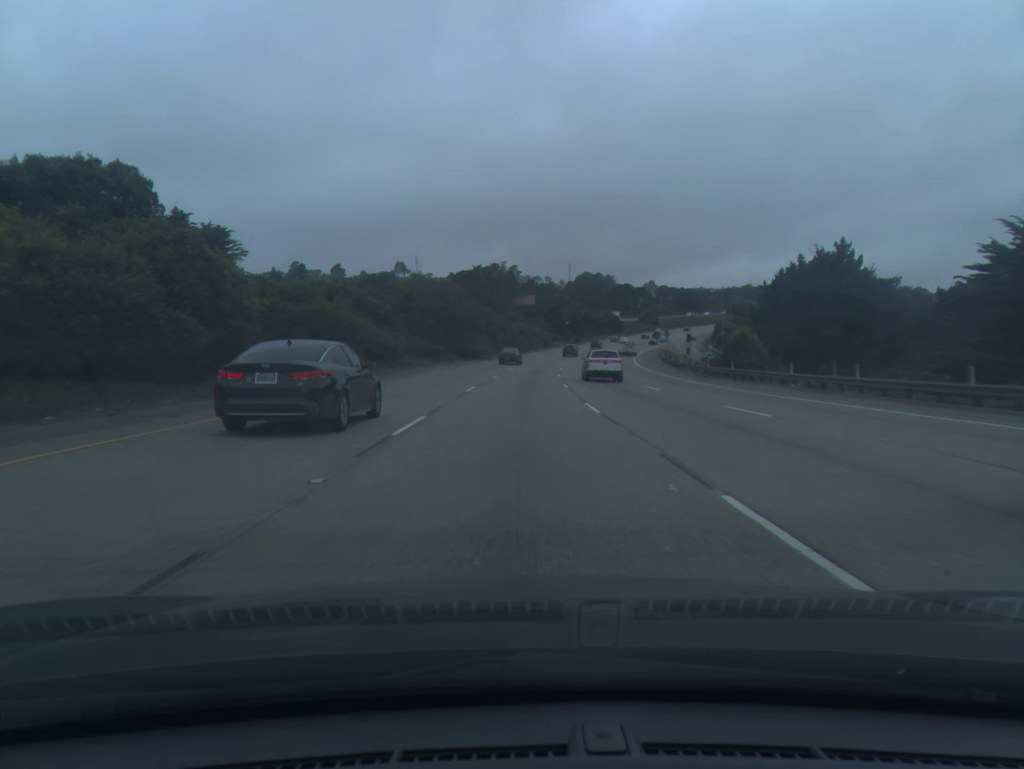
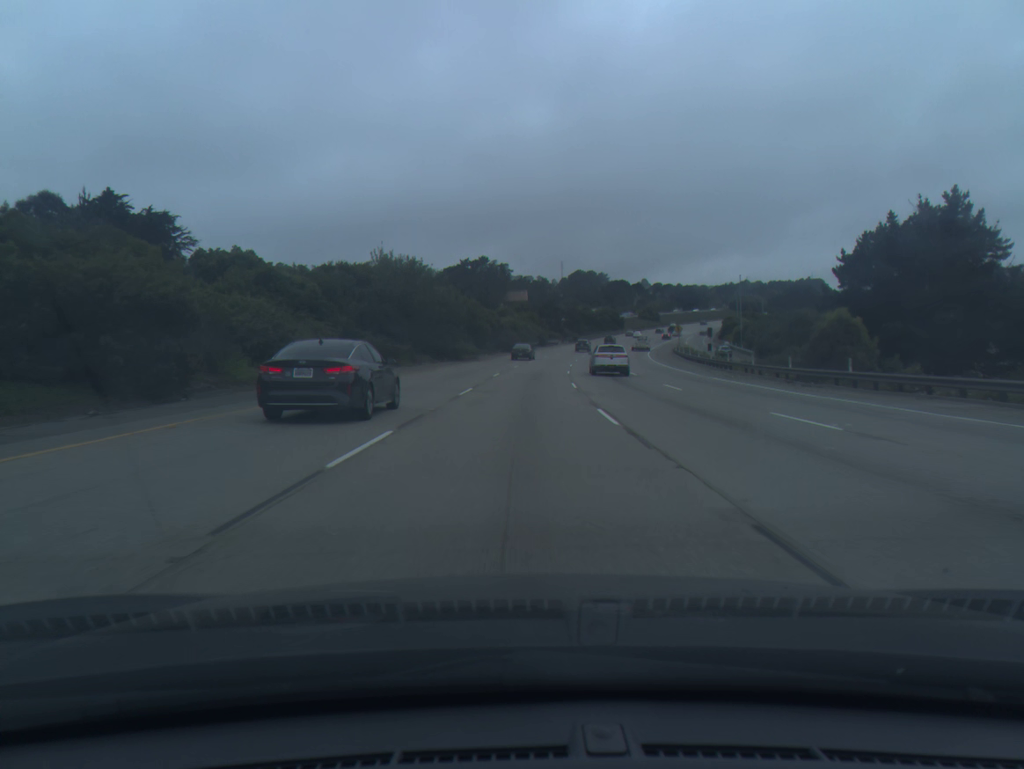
(+0.1, +18.6) m; 0°
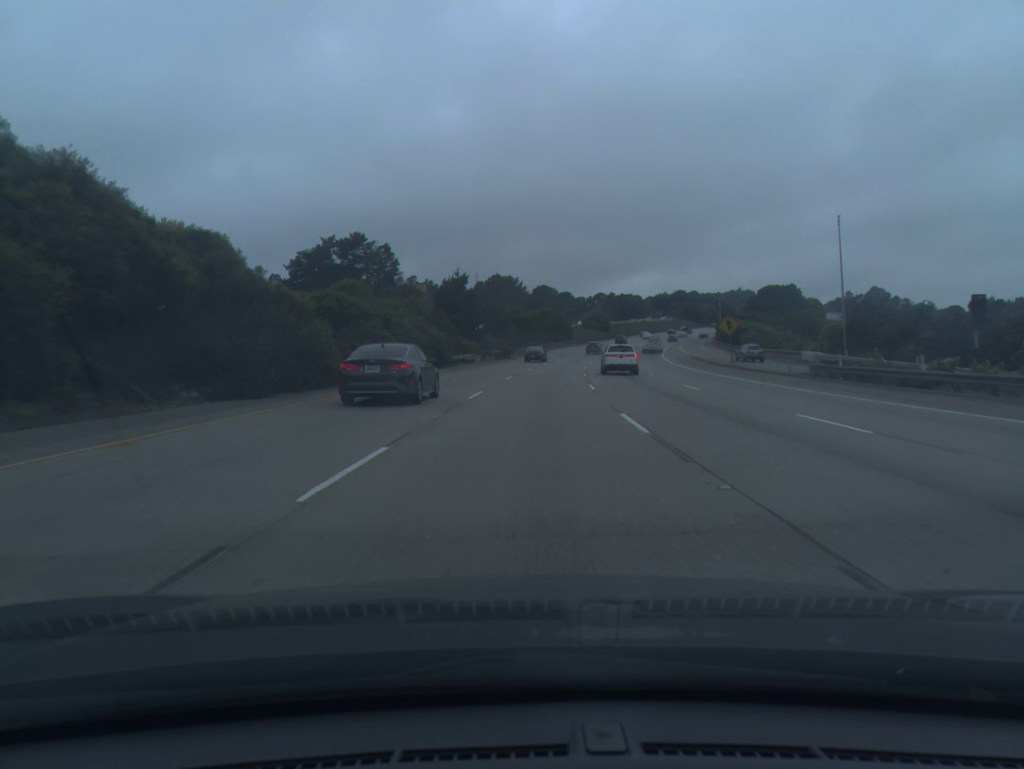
(+3.4, +74.1) m; +6°
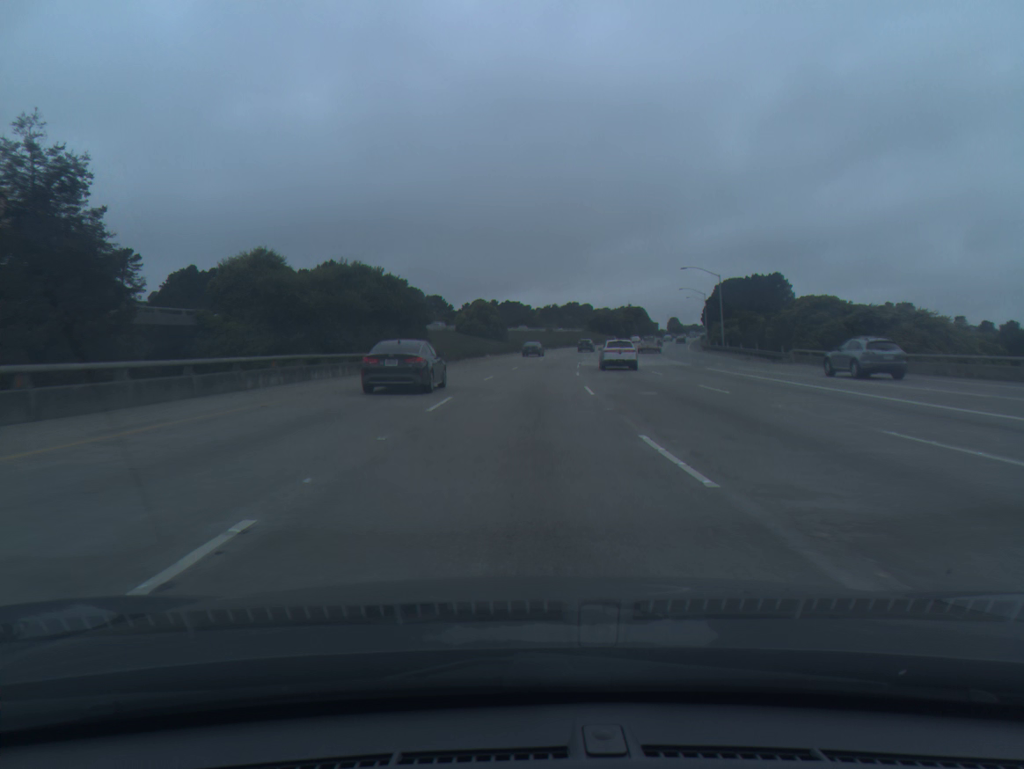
(+7.2, +91.7) m; +9°
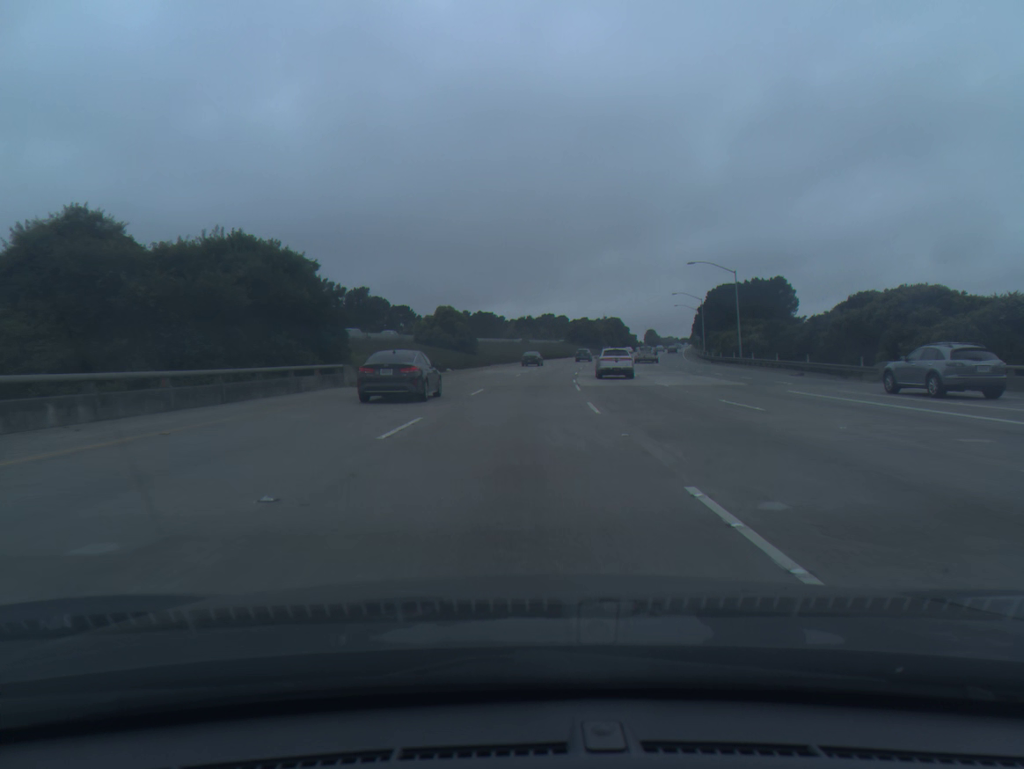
(+0.3, +18.3) m; +2°
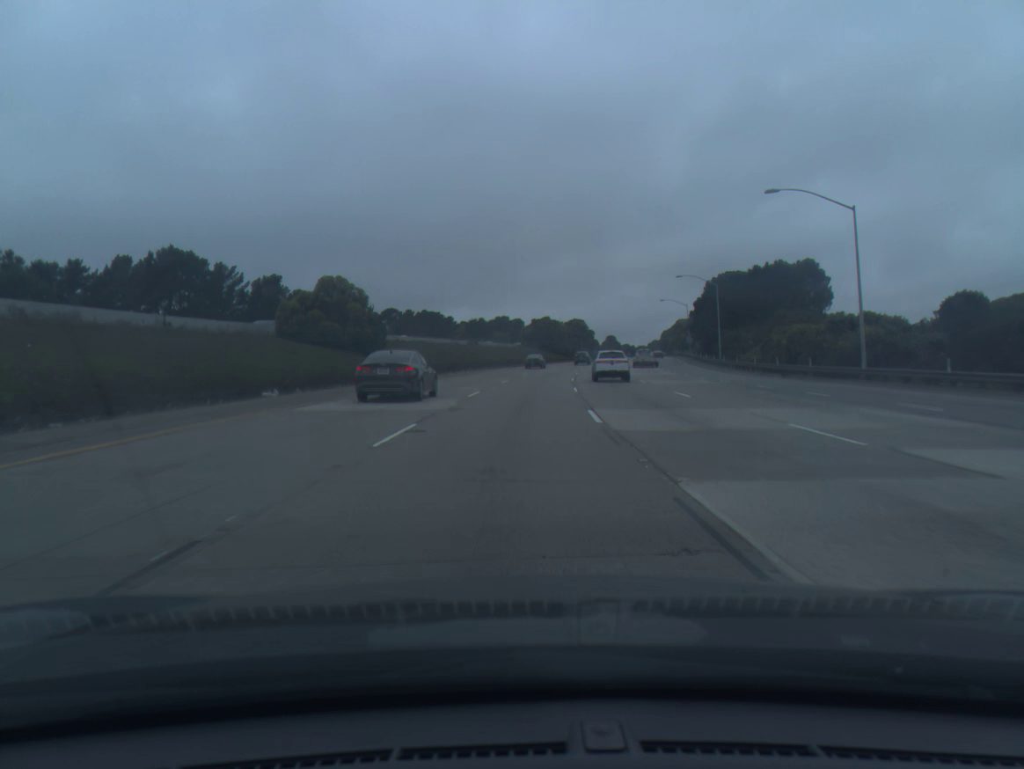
(+1.1, +36.6) m; +3°
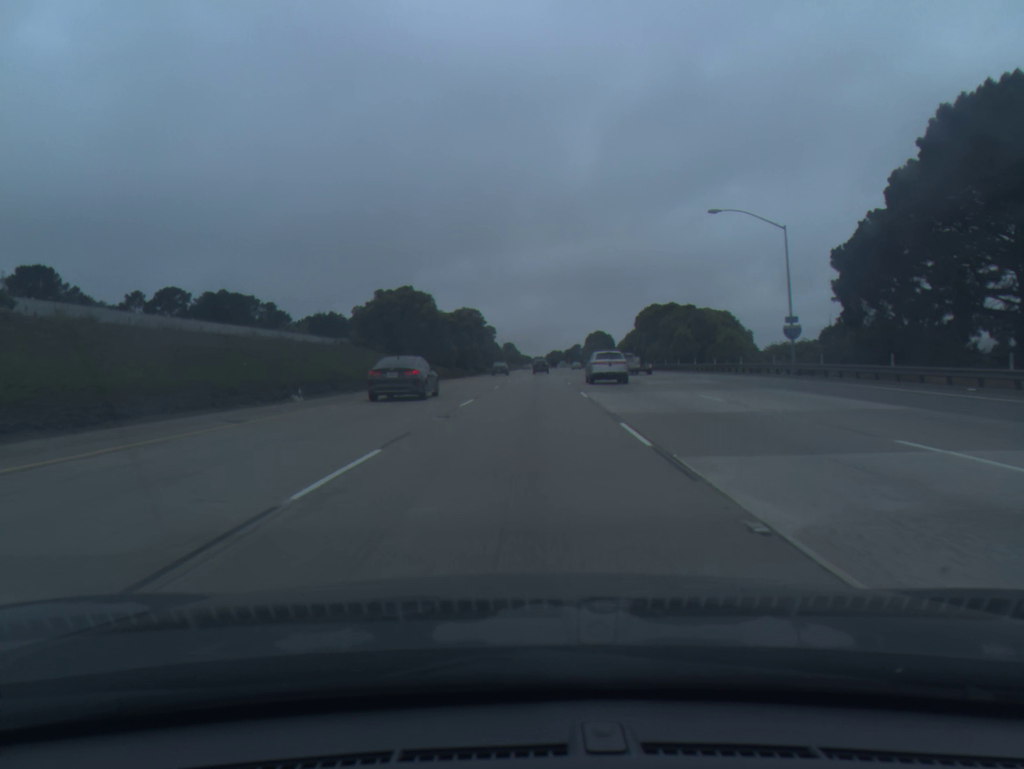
(+6.6, +91.7) m; +8°
